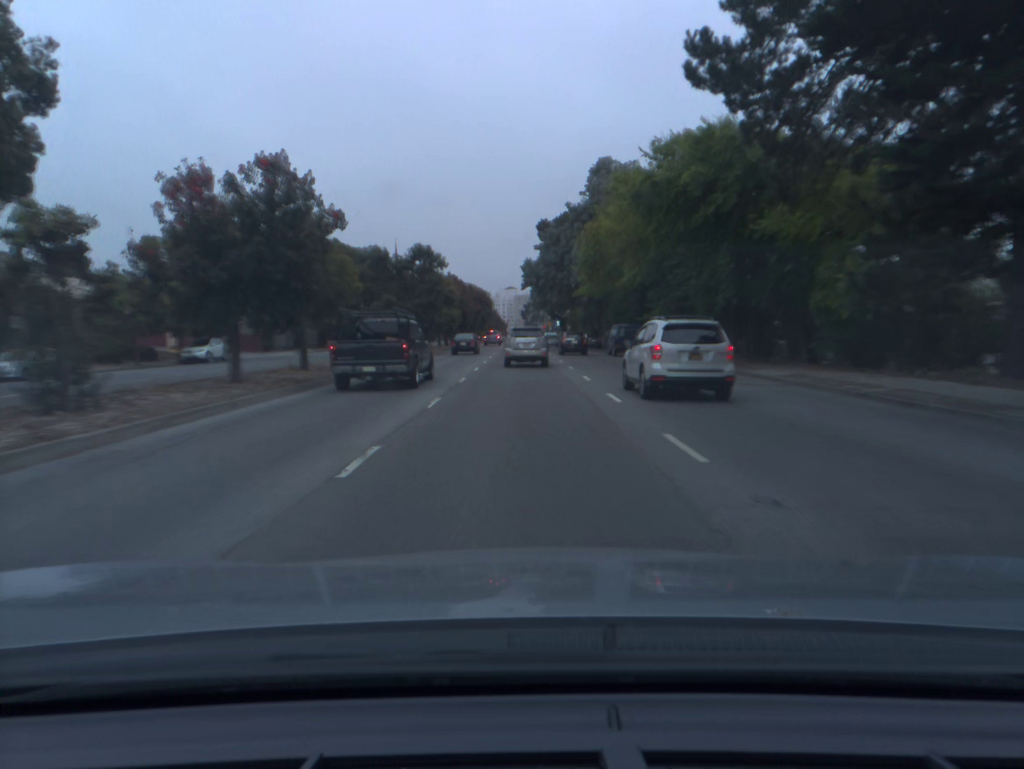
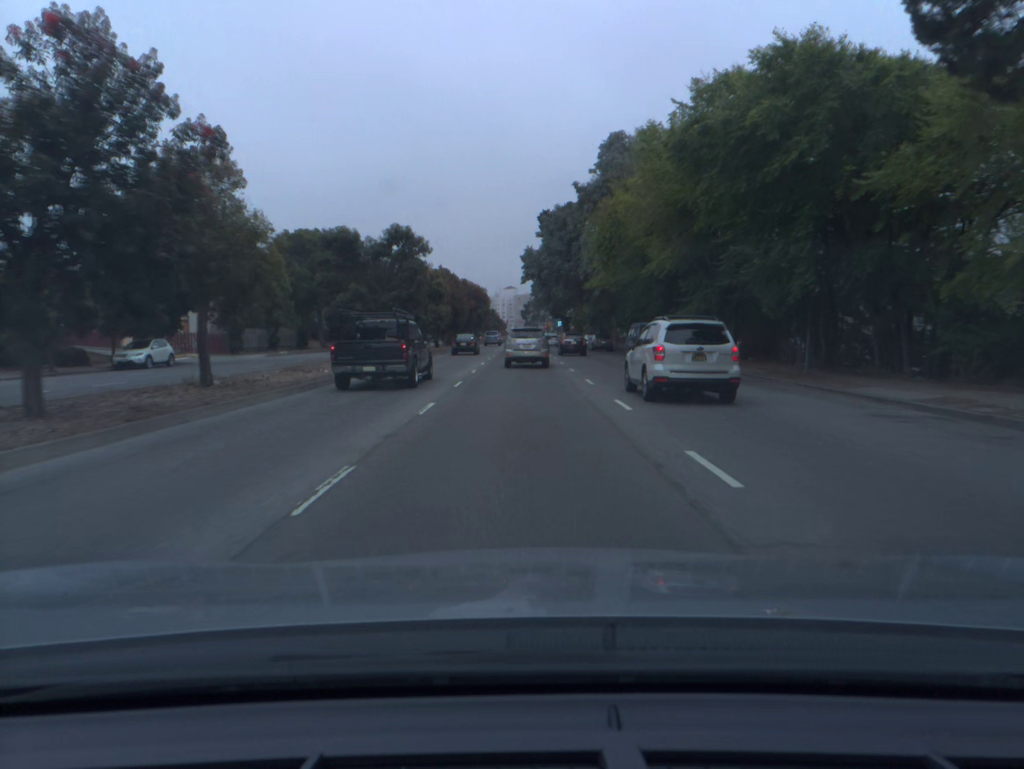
(0.0, +8.6) m; 0°
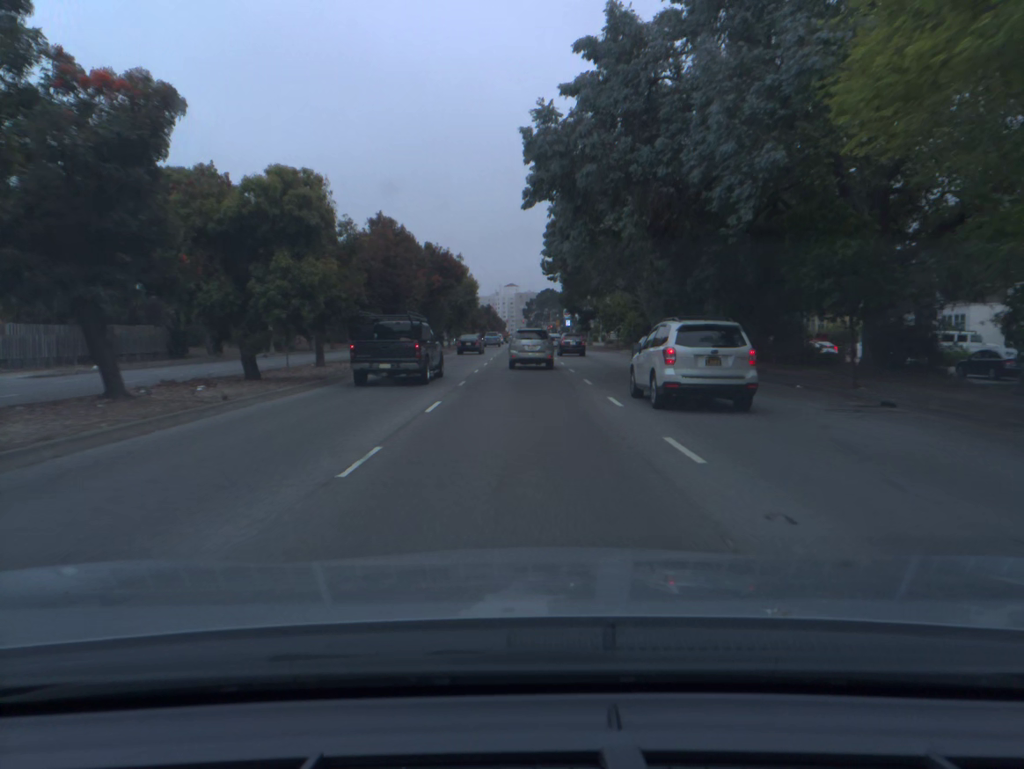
(-0.1, +35.0) m; 0°
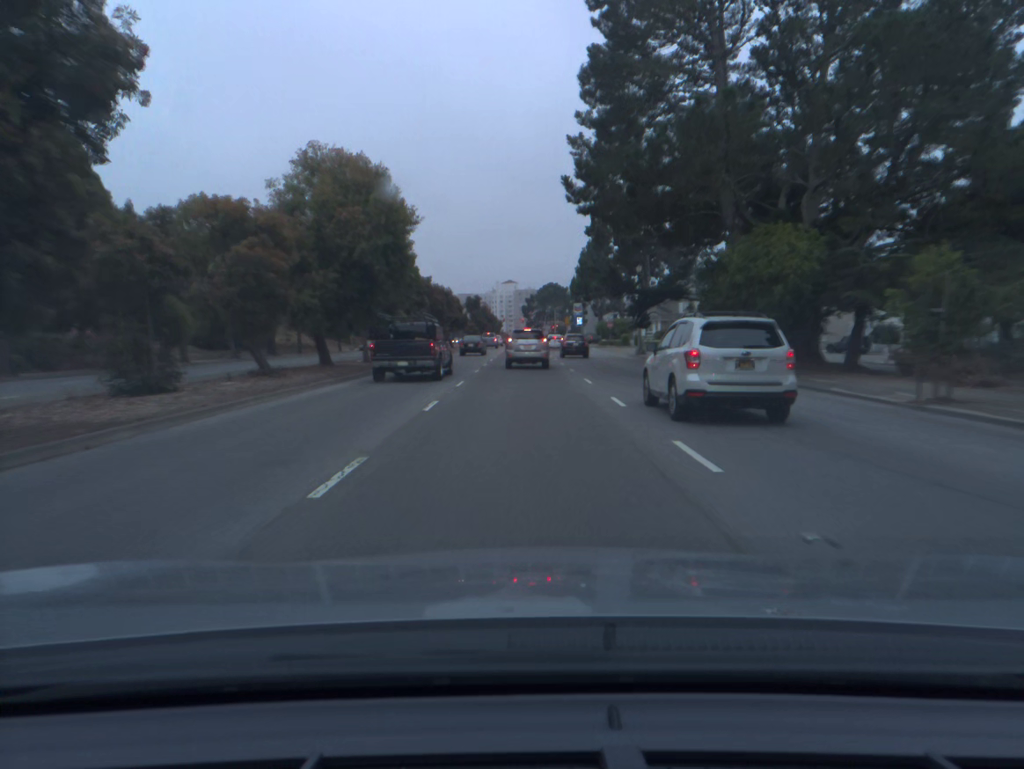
(0.0, +43.9) m; 0°
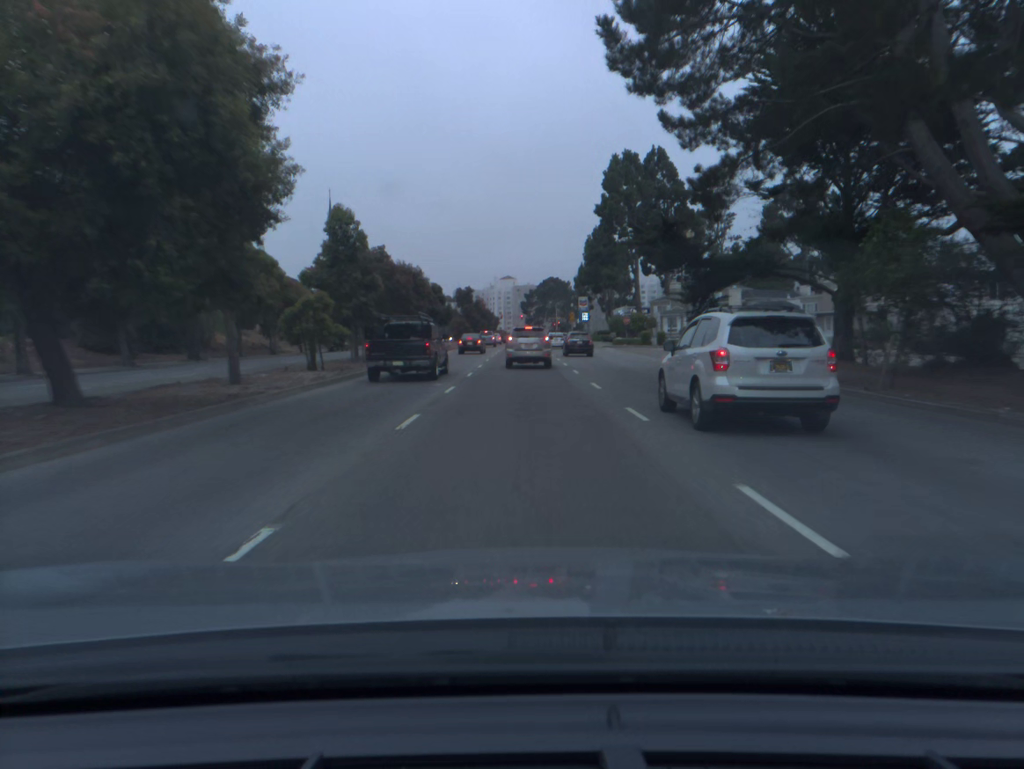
(0.0, +17.7) m; 0°
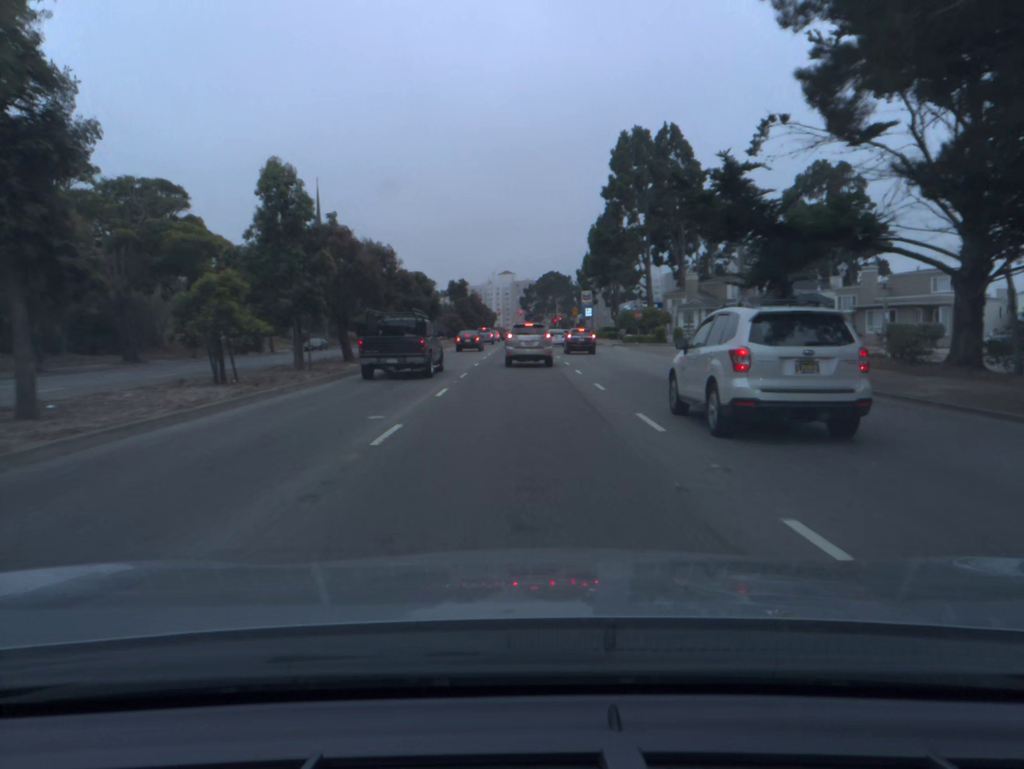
(0.0, +8.7) m; 0°
